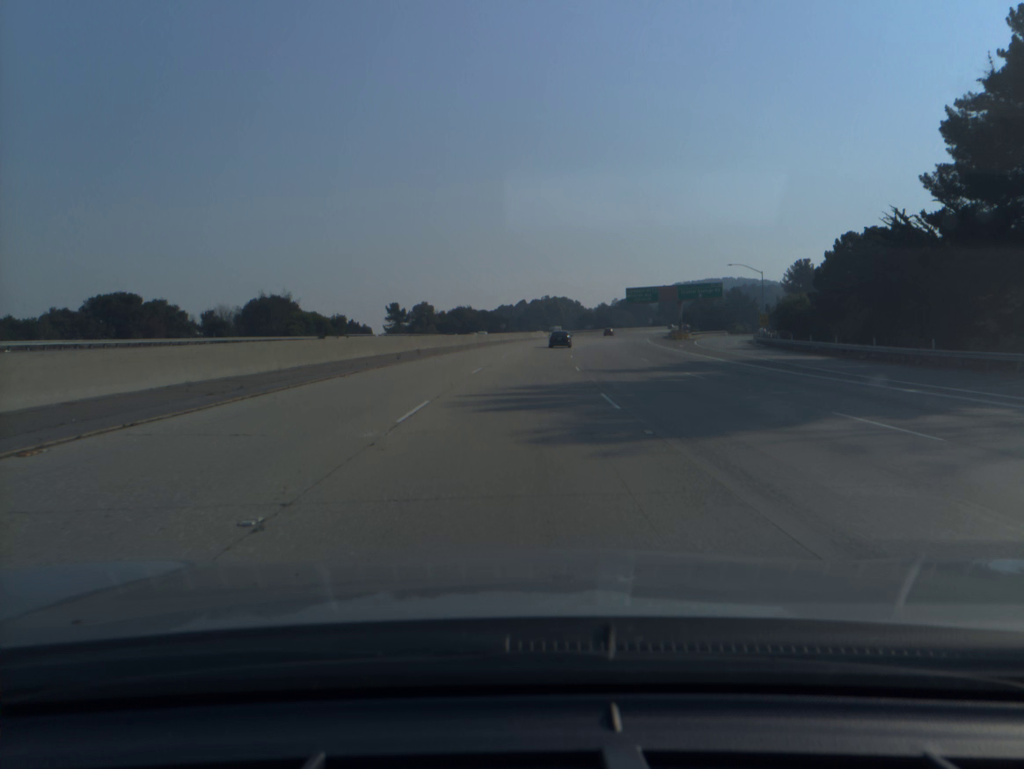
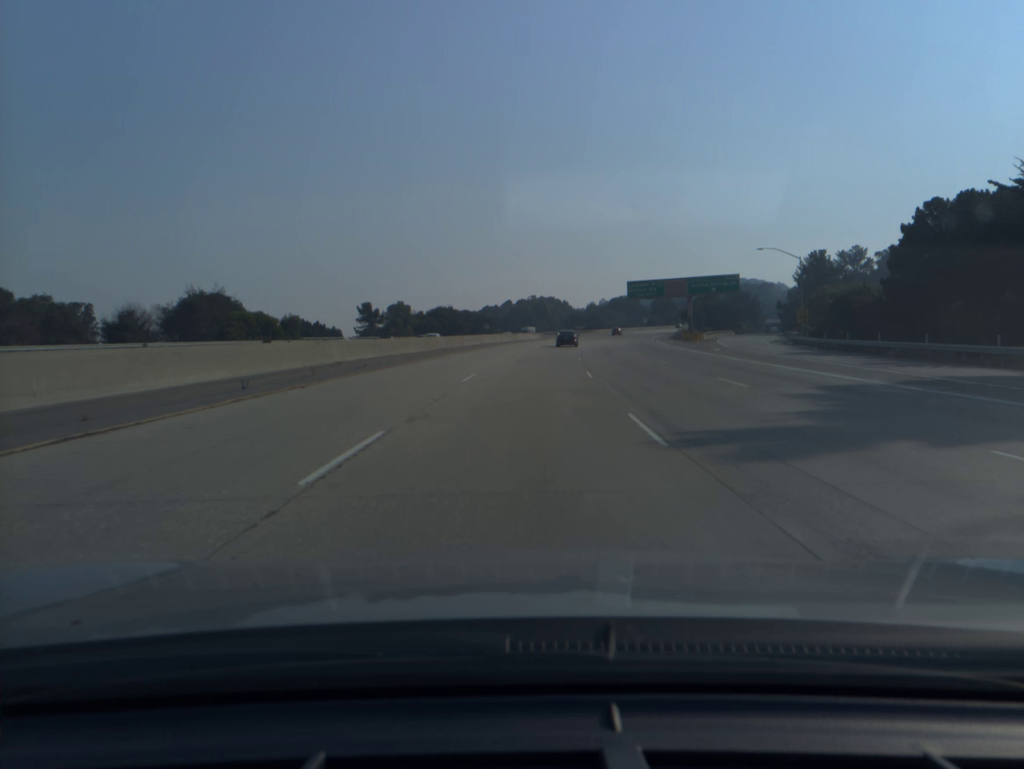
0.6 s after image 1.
(+0.1, +19.1) m; +1°
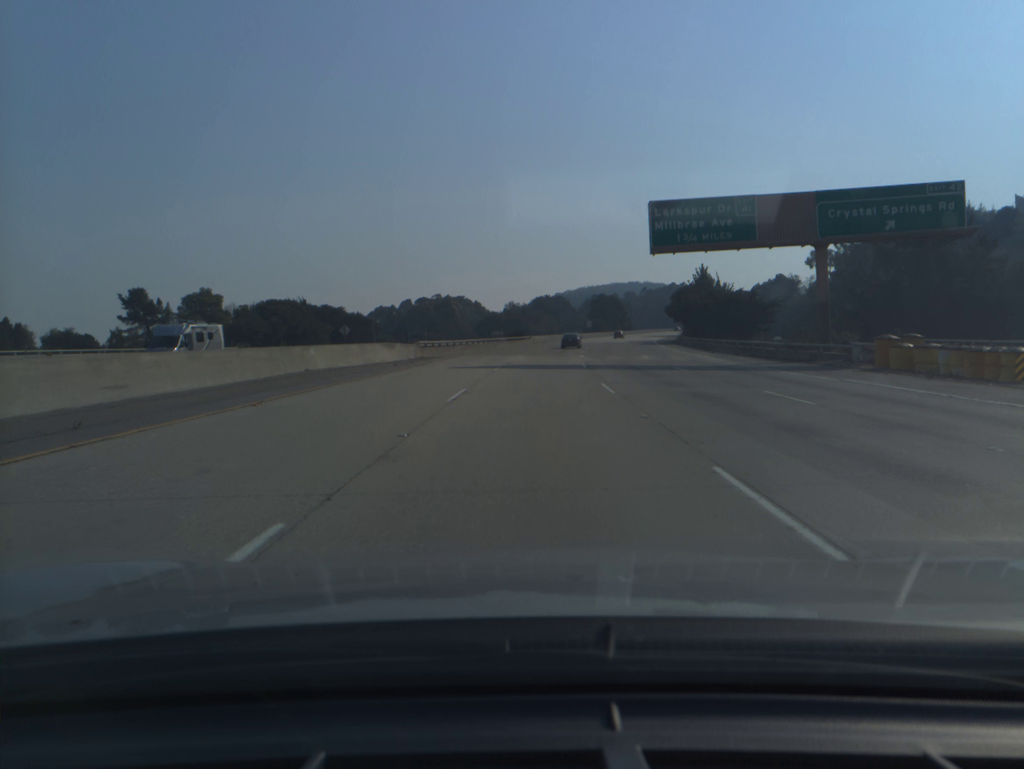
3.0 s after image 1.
(+3.8, +75.9) m; +6°
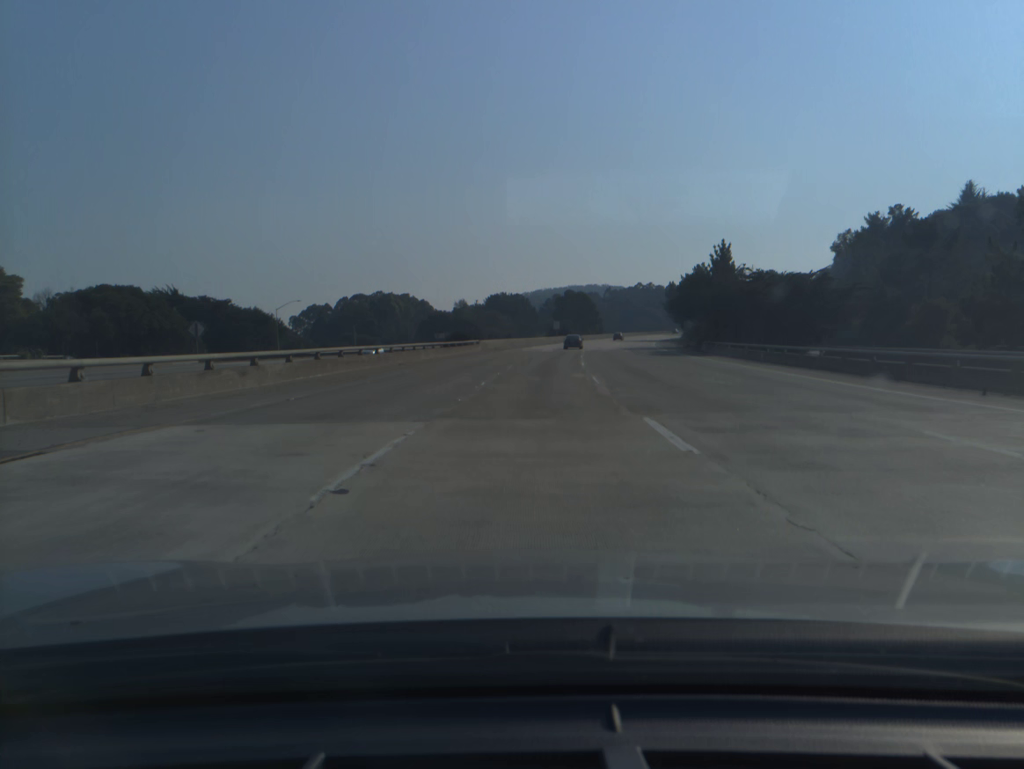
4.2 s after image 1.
(+1.1, +38.0) m; +3°
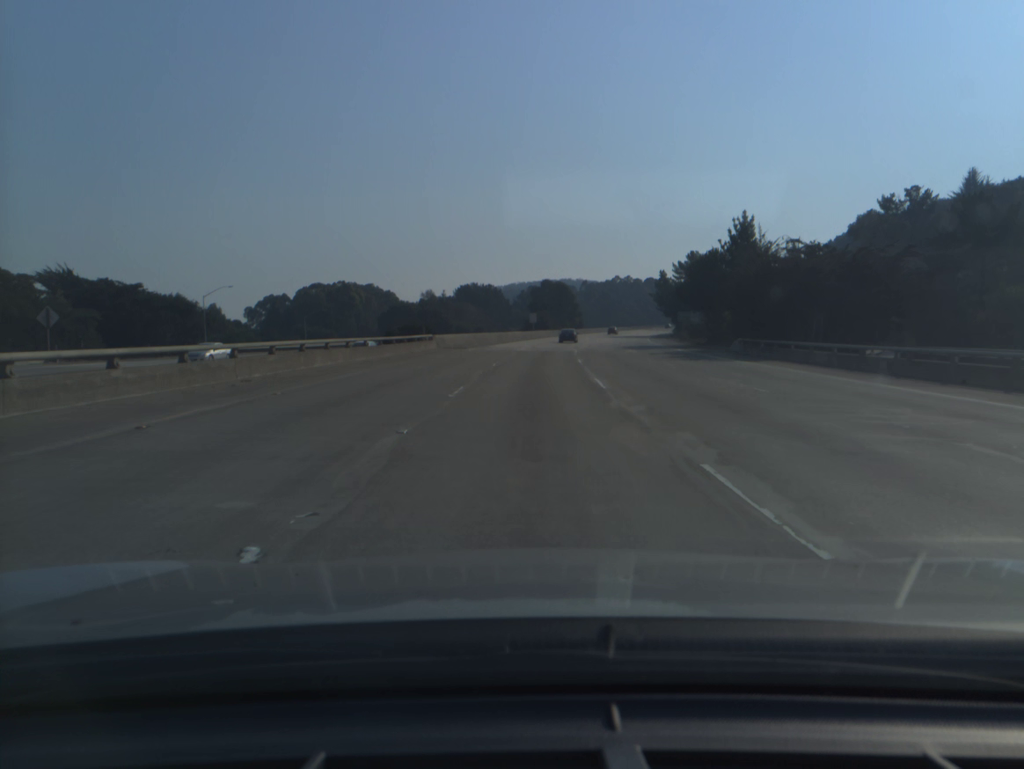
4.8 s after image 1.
(+0.3, +19.0) m; +2°
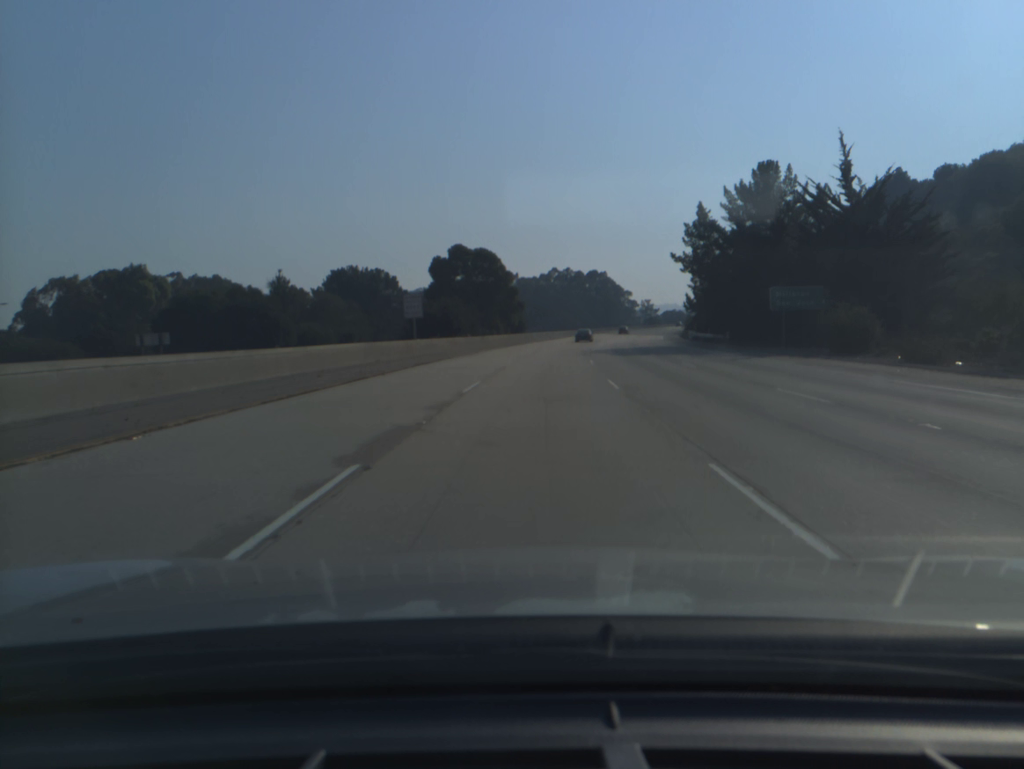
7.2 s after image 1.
(+4.0, +76.7) m; +6°
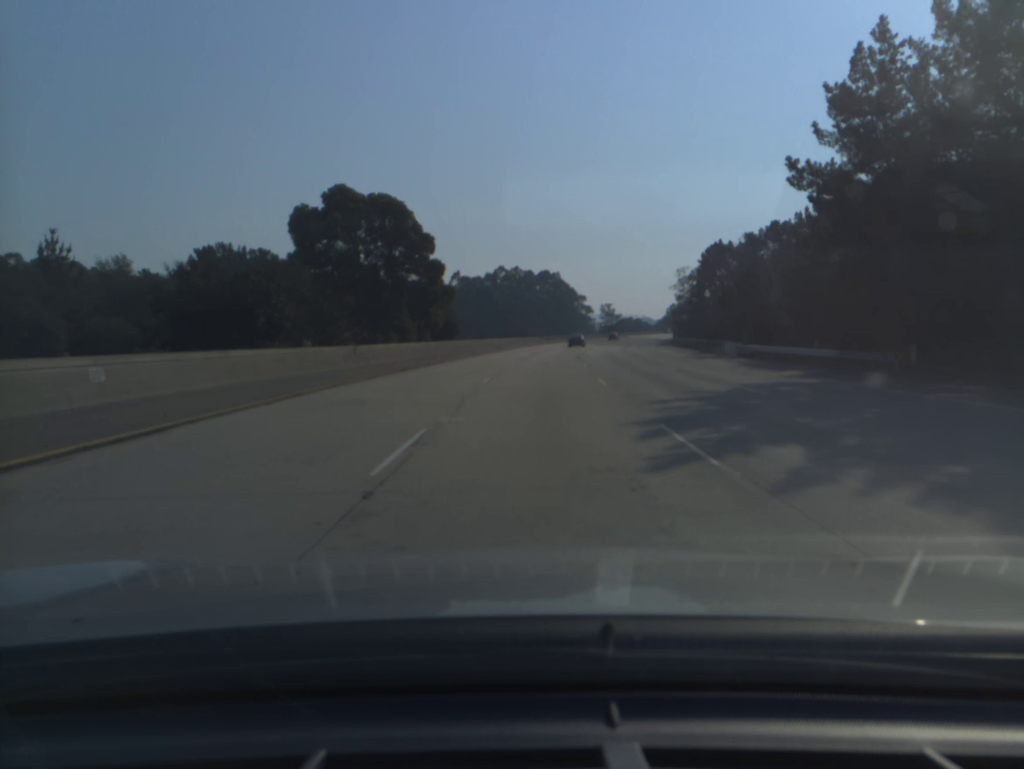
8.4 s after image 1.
(+1.1, +39.3) m; +4°
